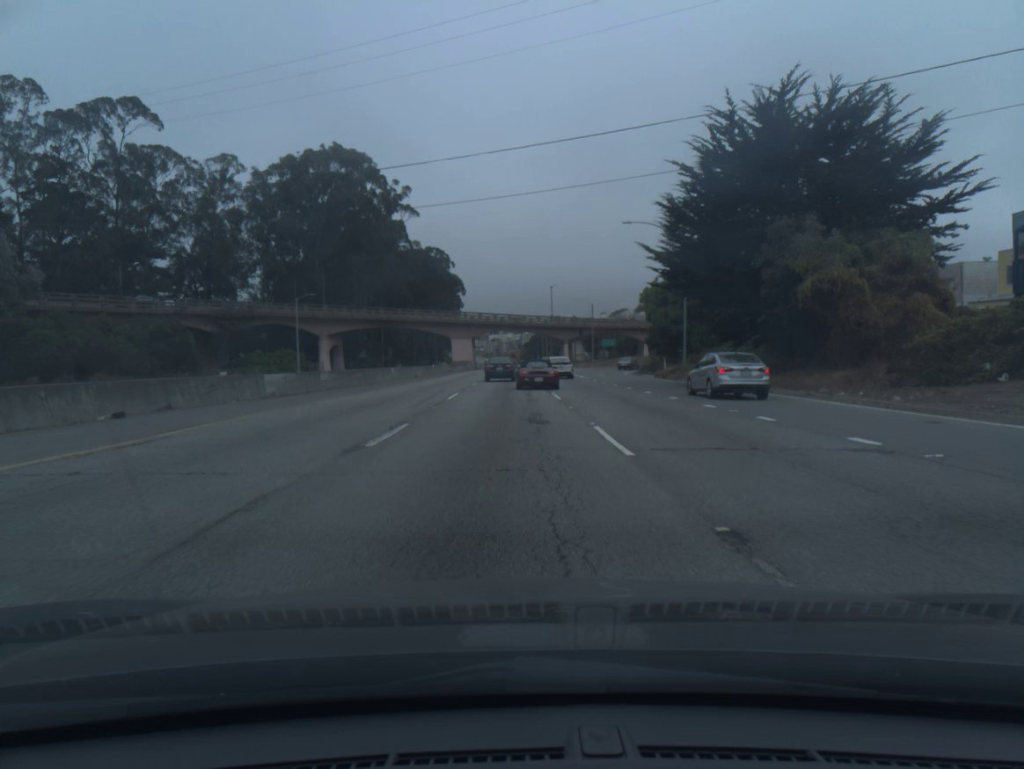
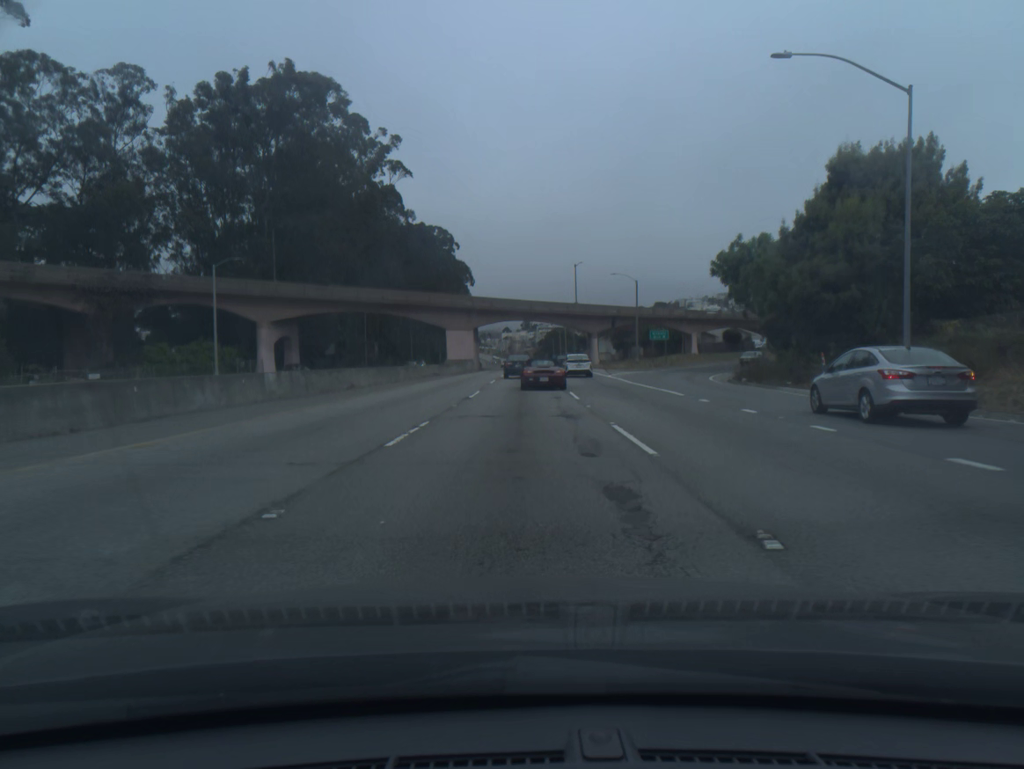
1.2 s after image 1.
(-0.3, +29.8) m; -1°
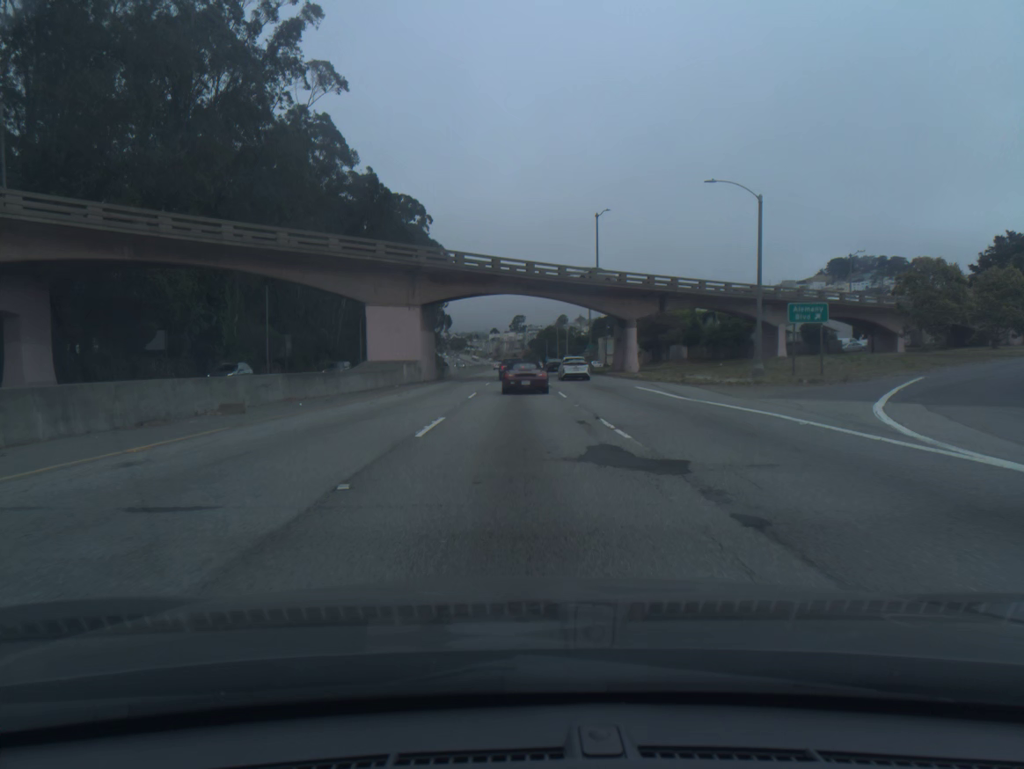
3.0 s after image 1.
(+0.2, +42.7) m; +1°
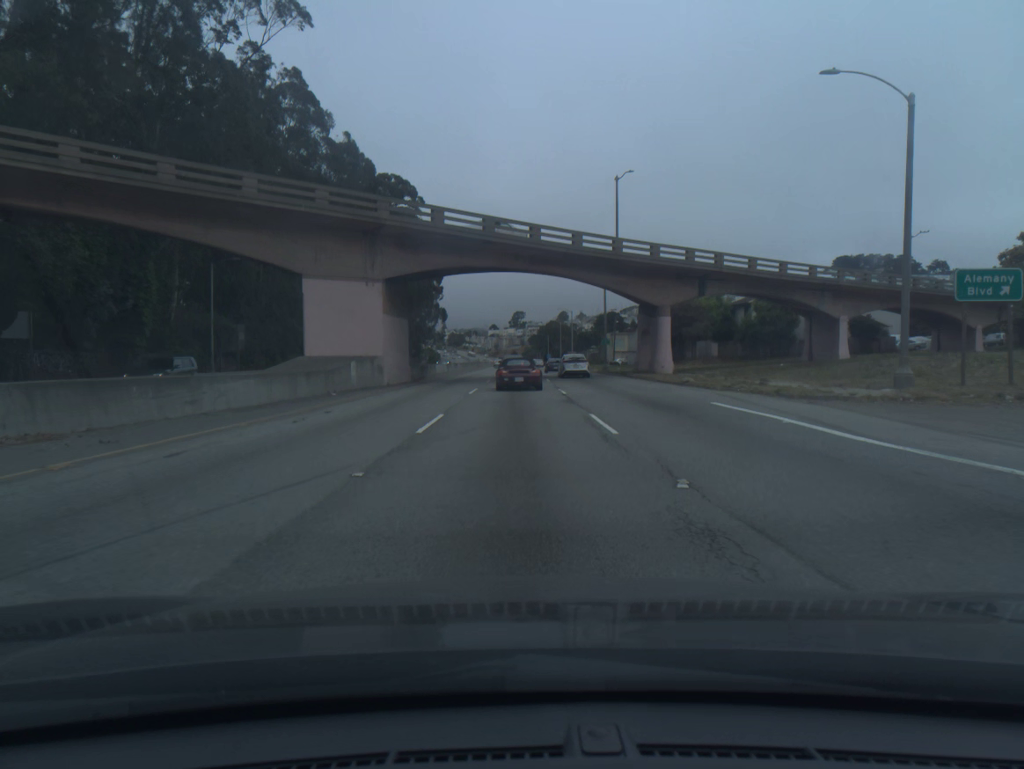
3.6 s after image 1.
(0.0, +13.8) m; 0°
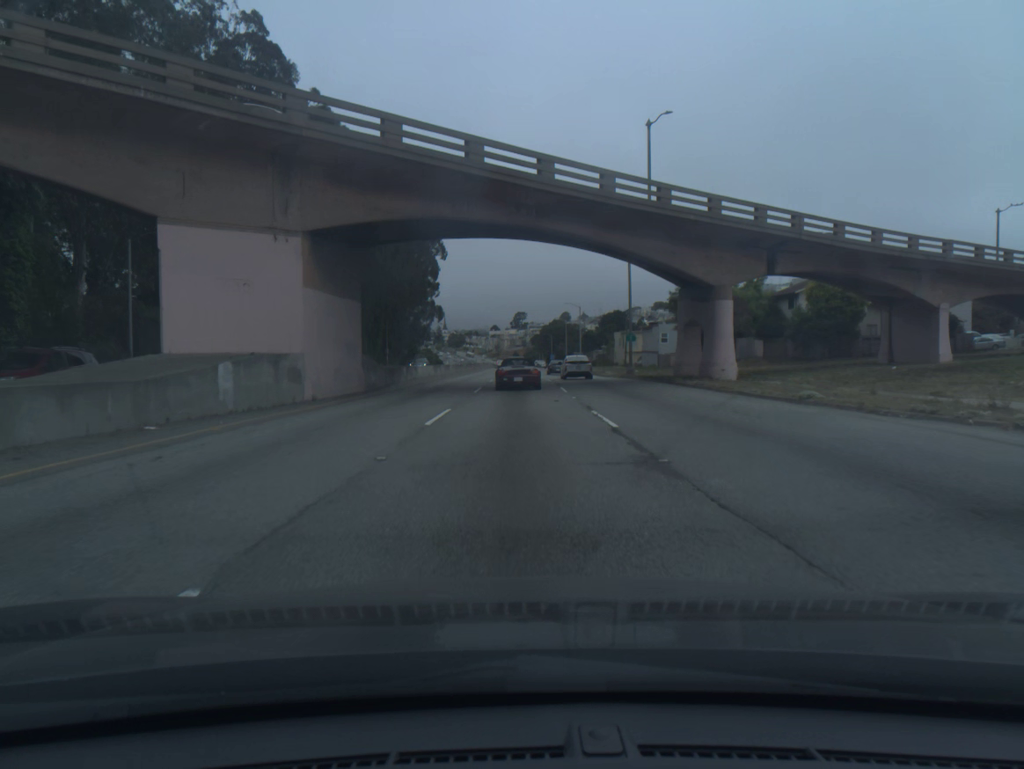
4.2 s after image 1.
(0.0, +13.7) m; 0°
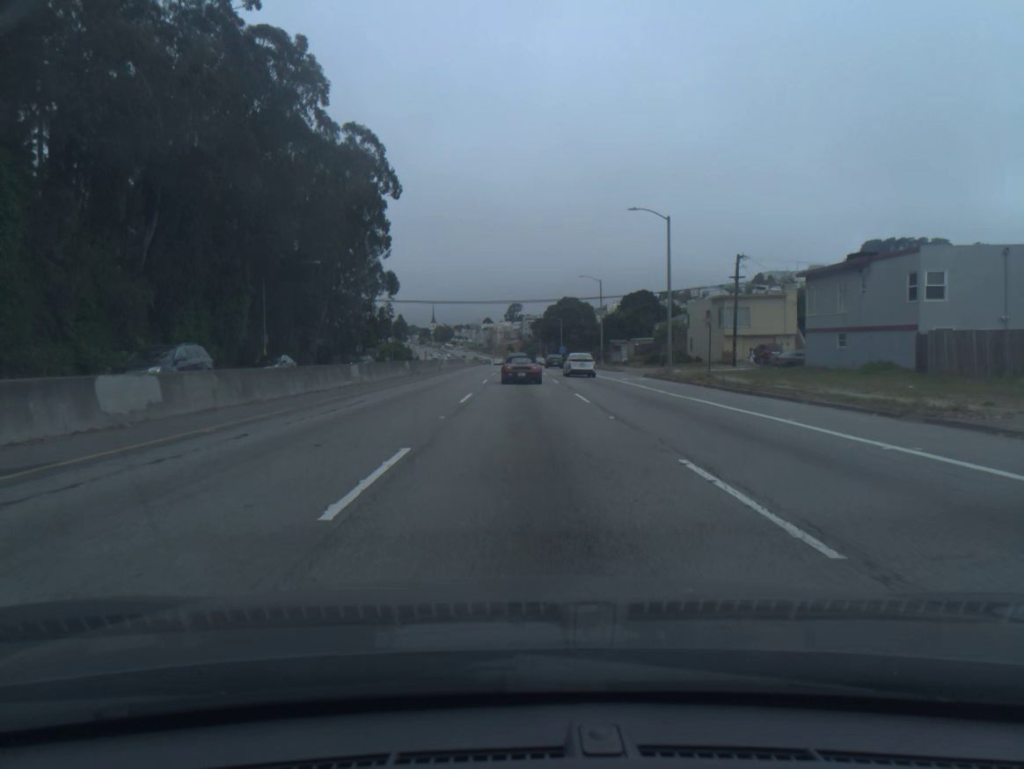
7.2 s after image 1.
(+0.2, +67.5) m; +1°
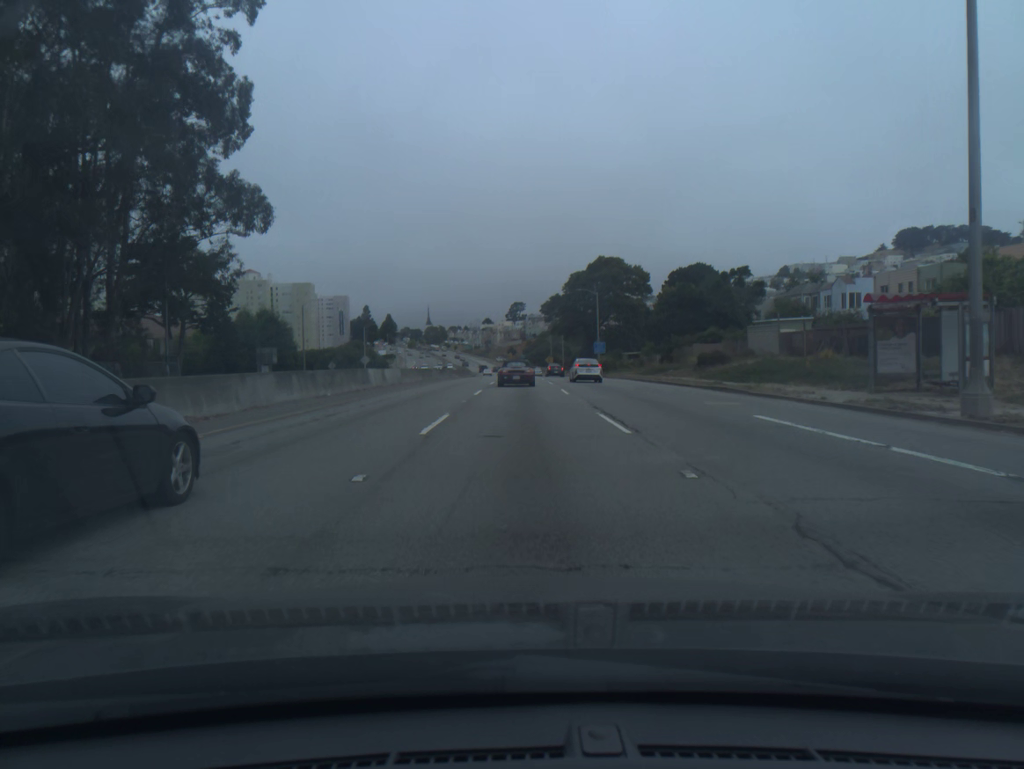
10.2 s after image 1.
(+0.1, +66.7) m; 0°
